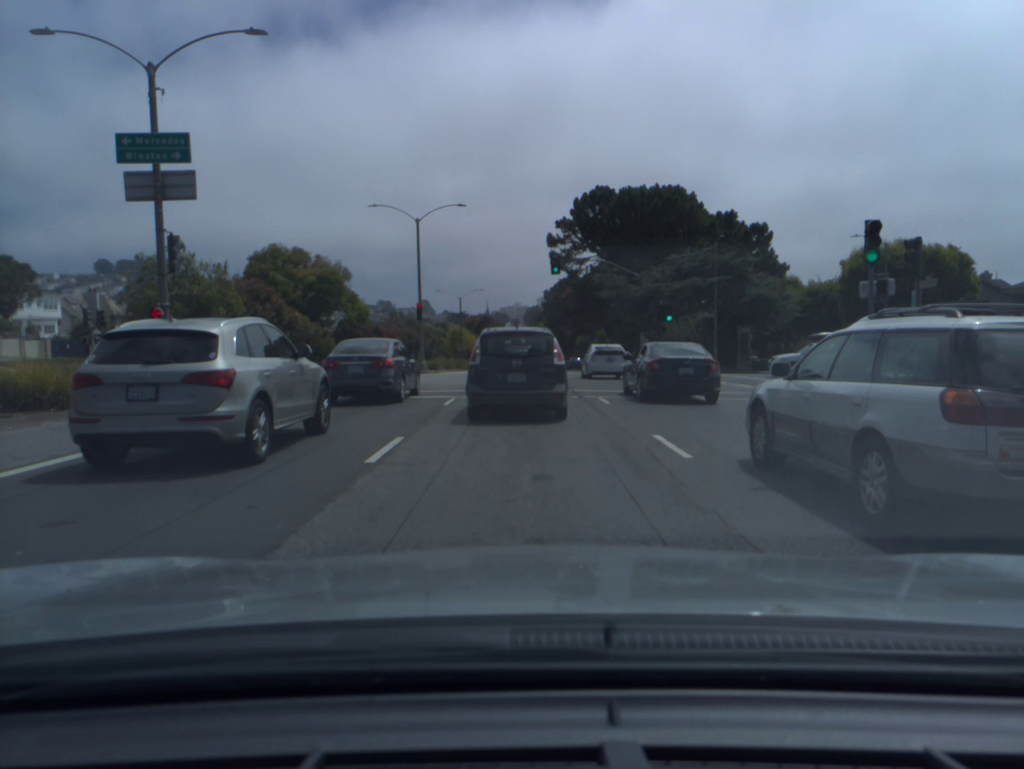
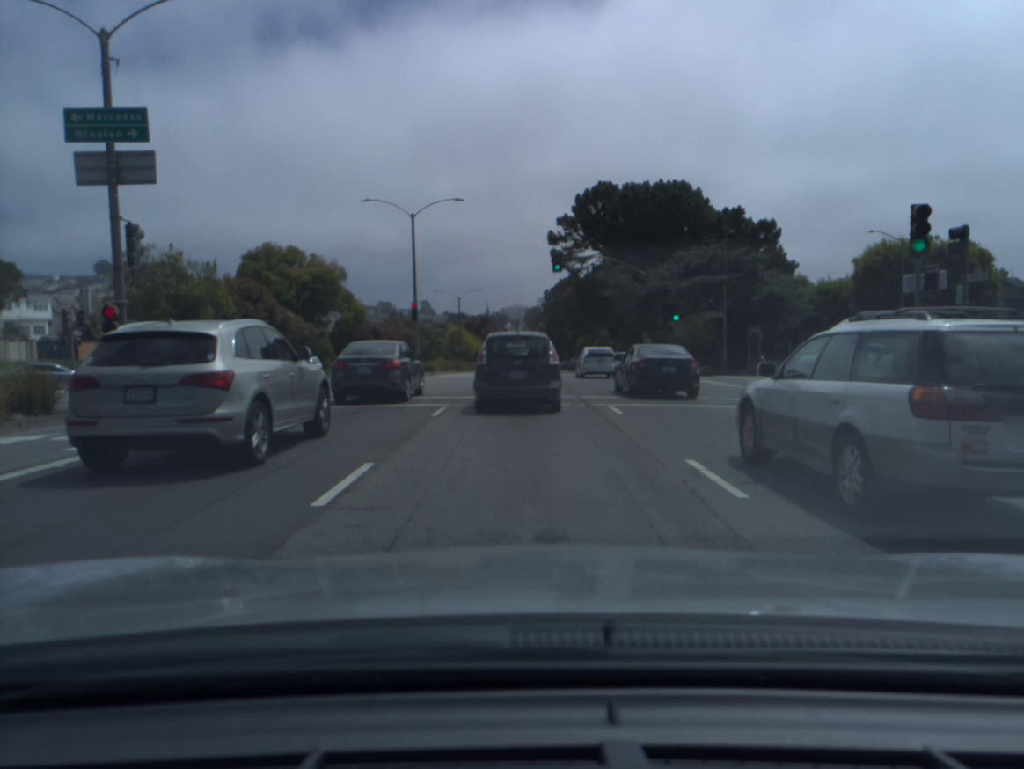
(0.0, +2.2) m; 0°
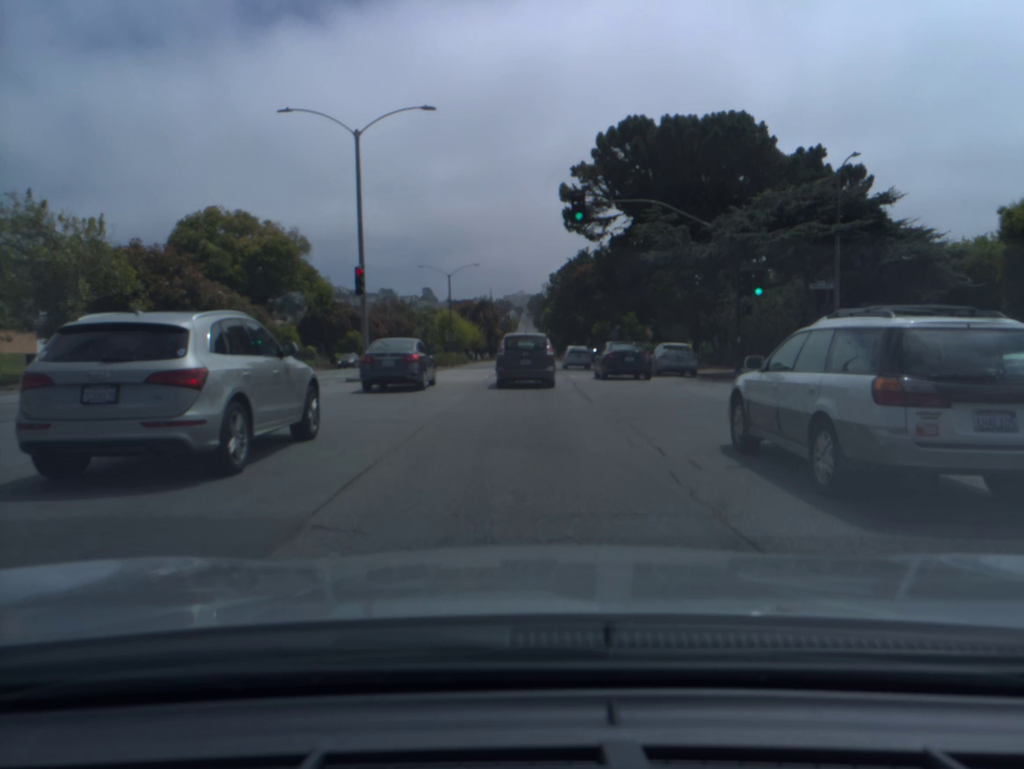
(0.0, +15.7) m; 0°
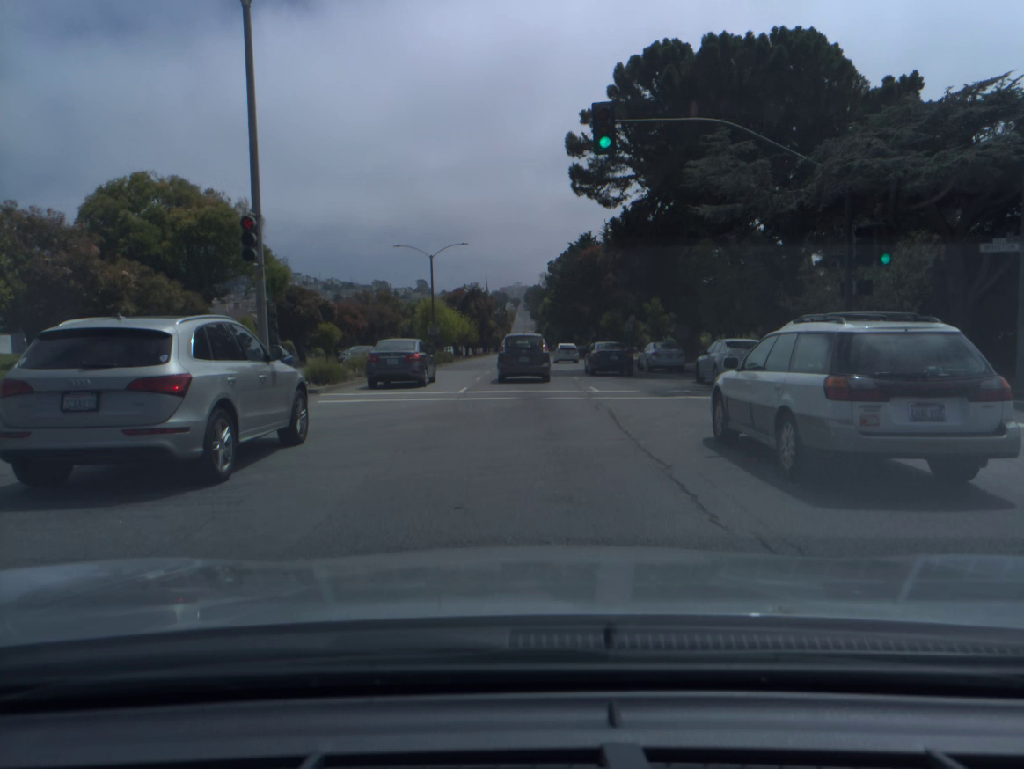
(0.0, +11.1) m; 0°
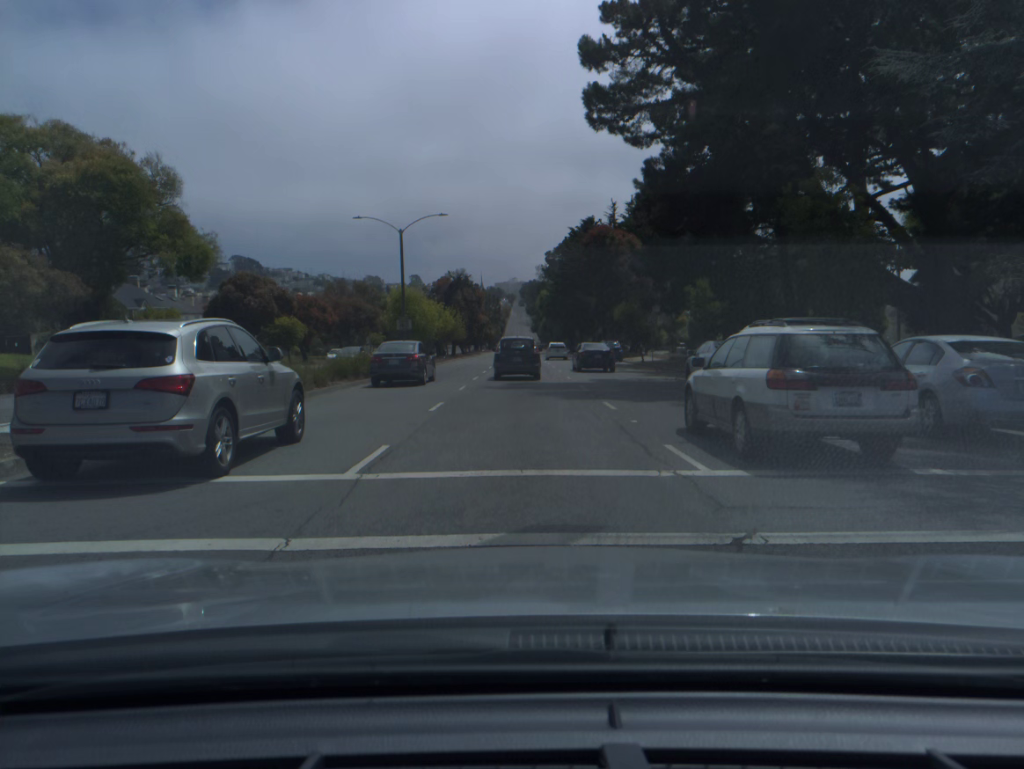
(0.0, +12.8) m; 0°
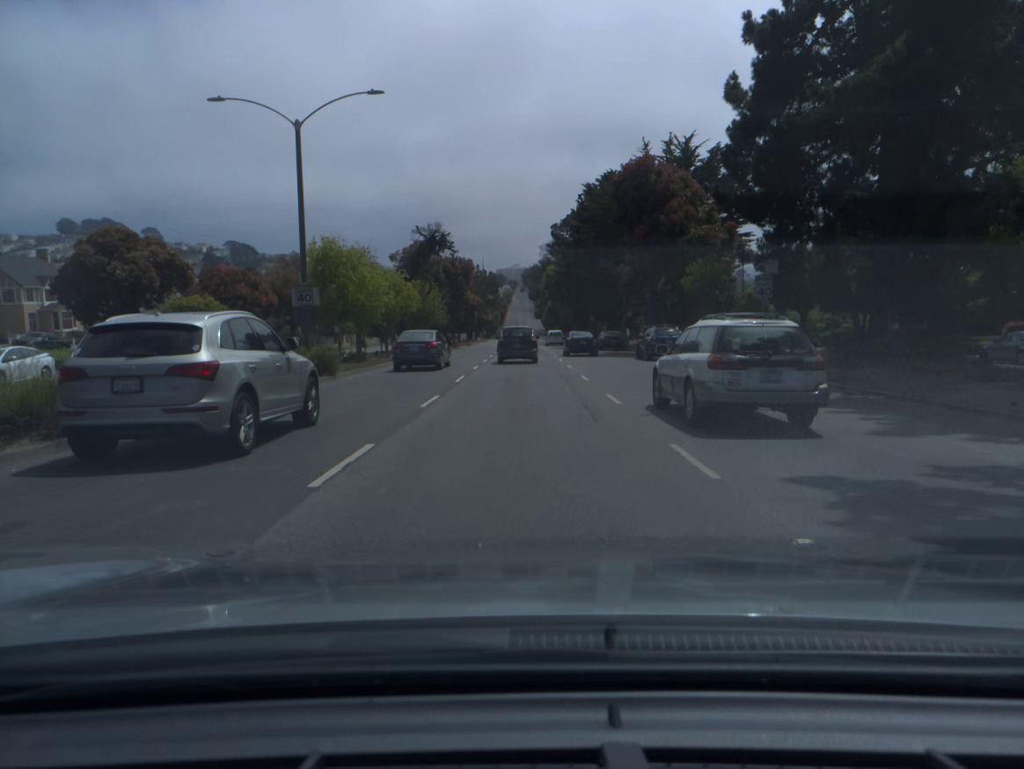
(0.0, +22.7) m; 0°
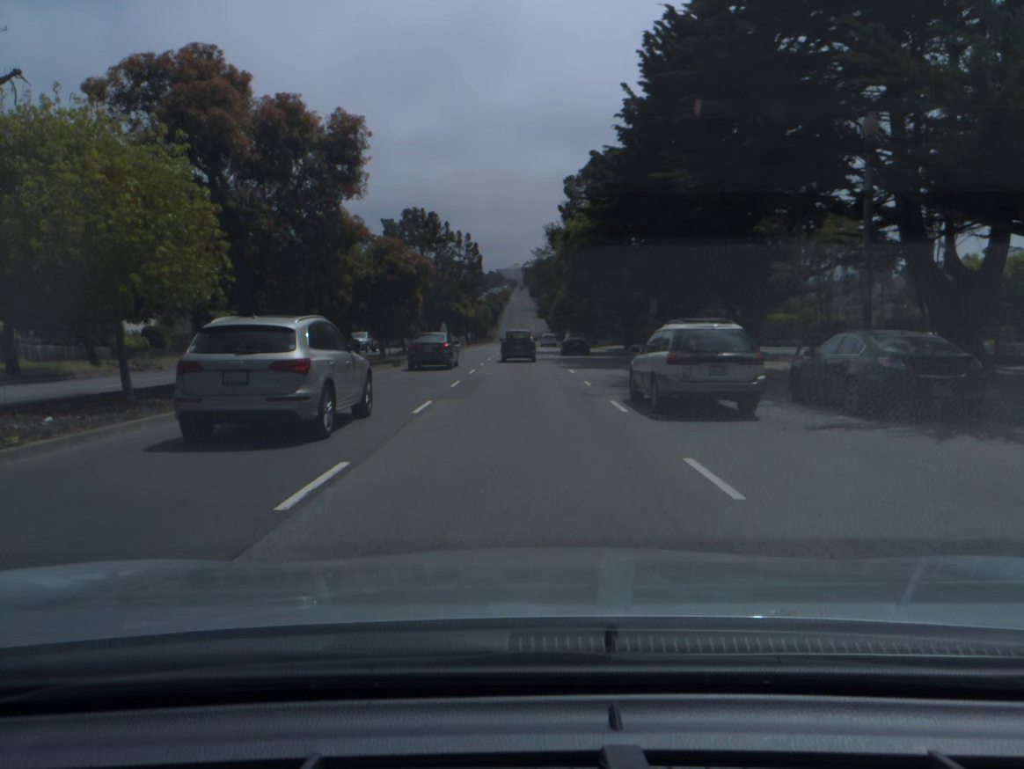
(0.0, +45.1) m; 0°
